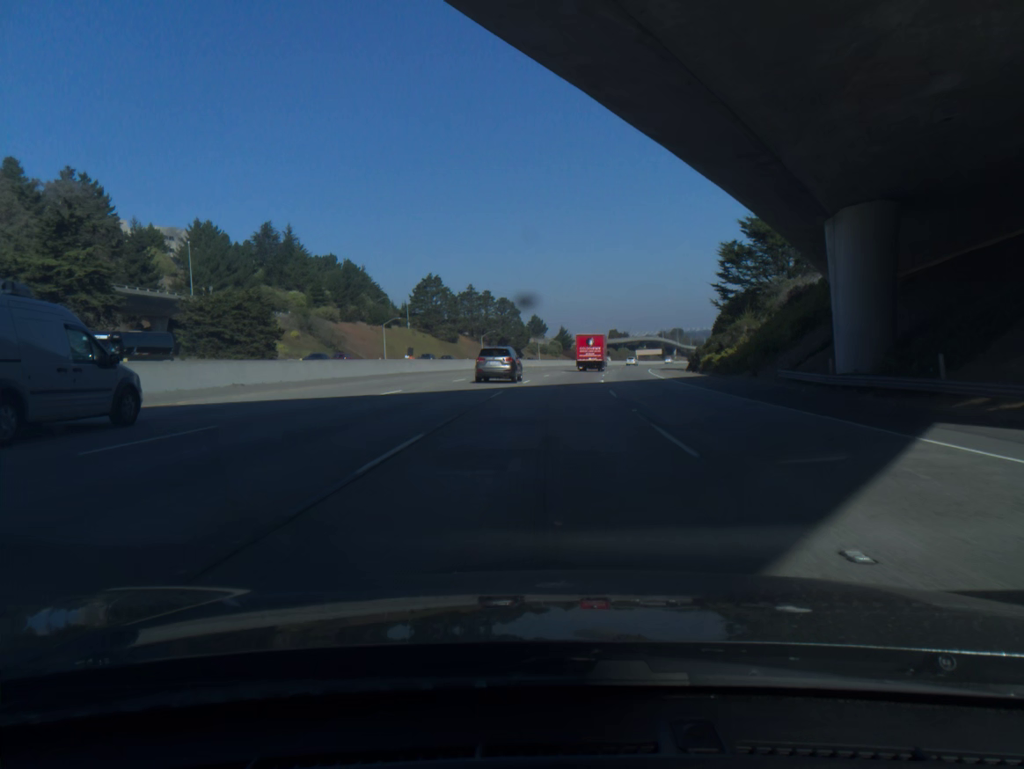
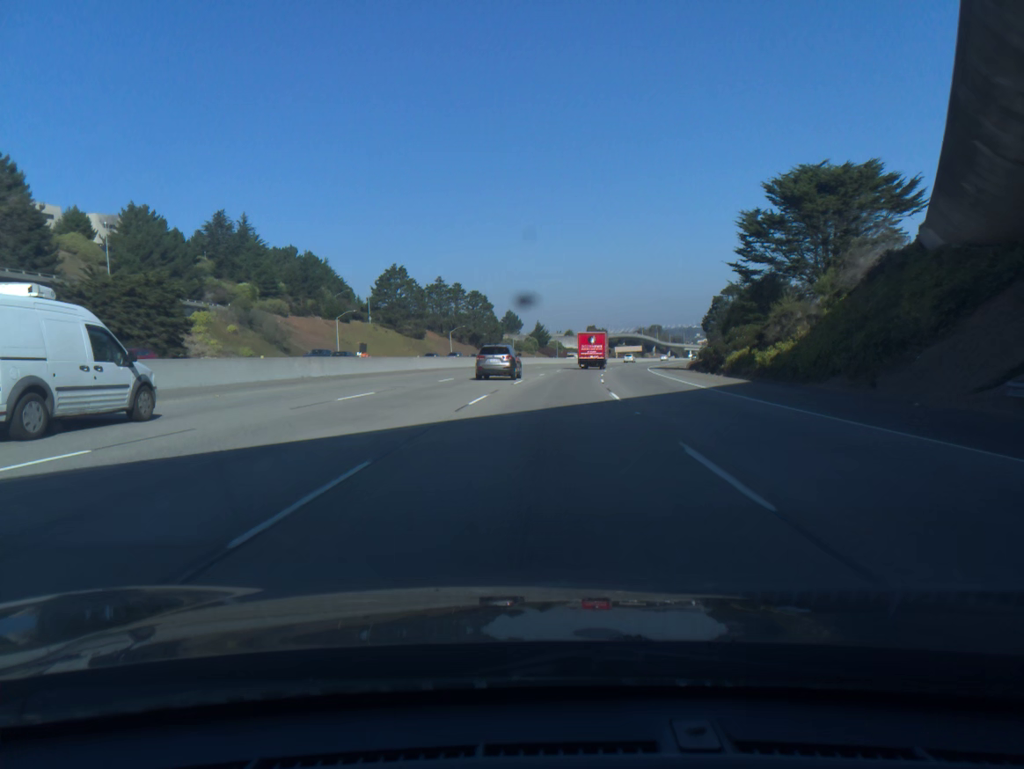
(+0.3, +17.9) m; +2°
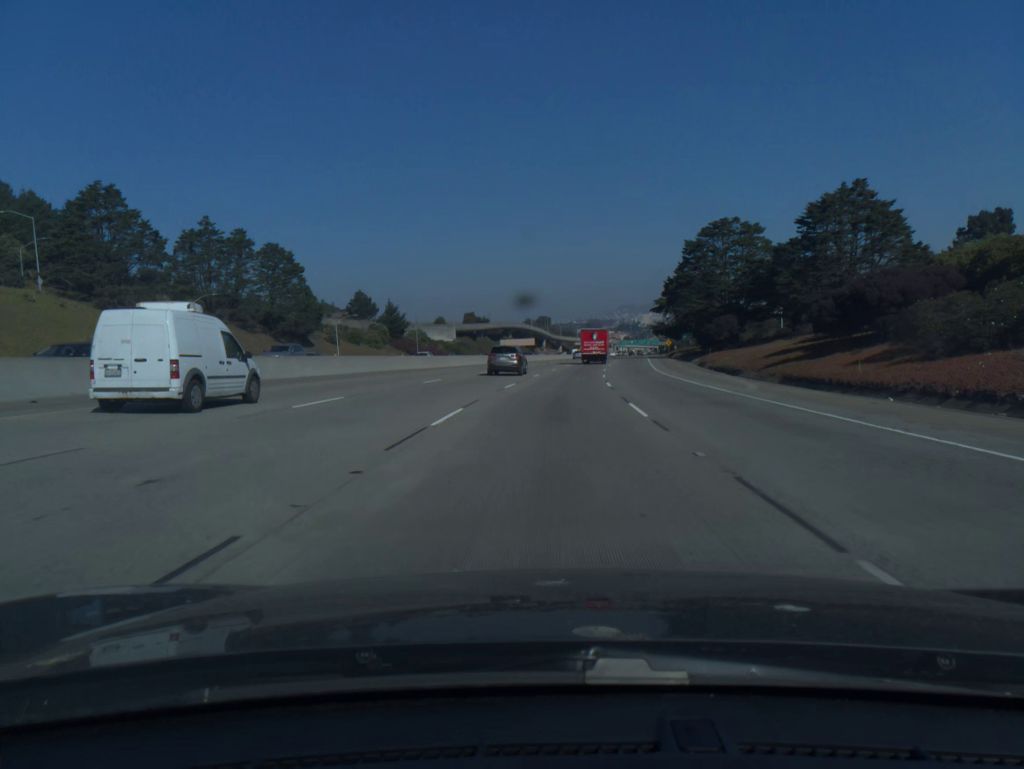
(+6.9, +90.3) m; +9°
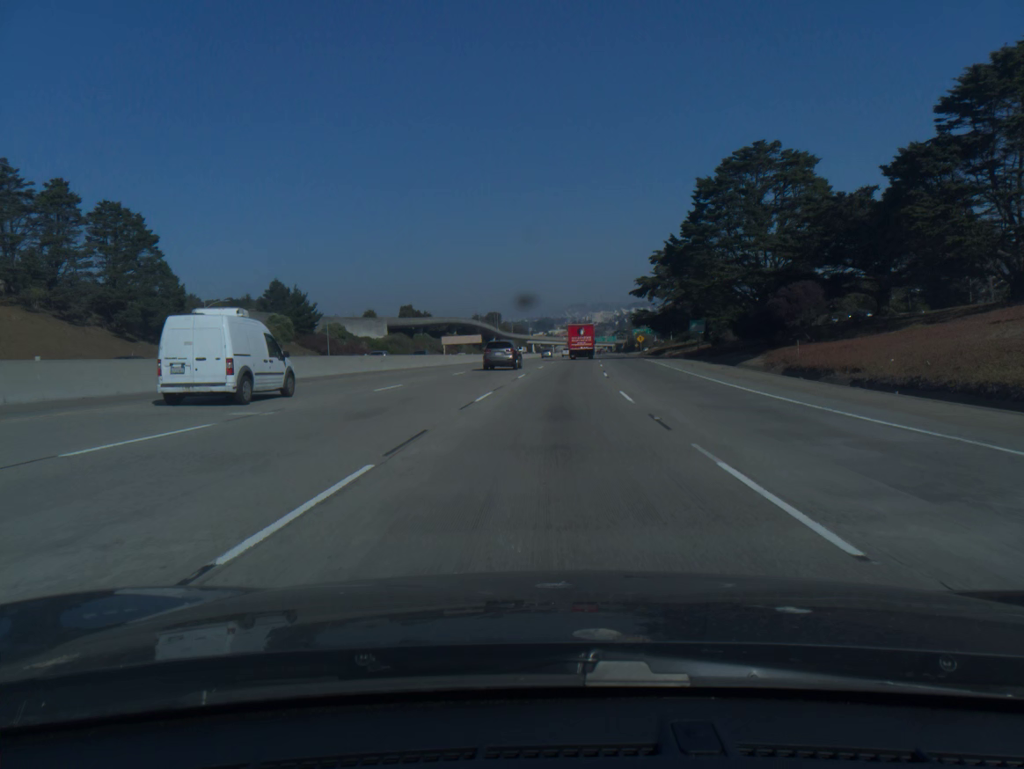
(+1.1, +36.8) m; +3°
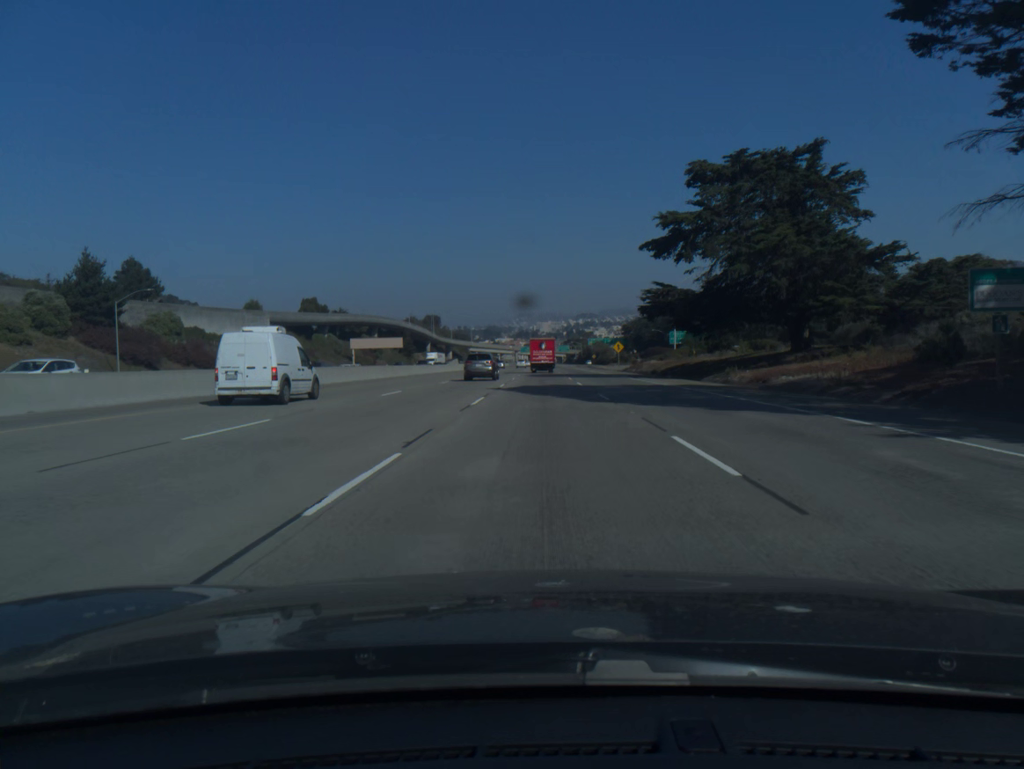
(+2.2, +55.1) m; +4°
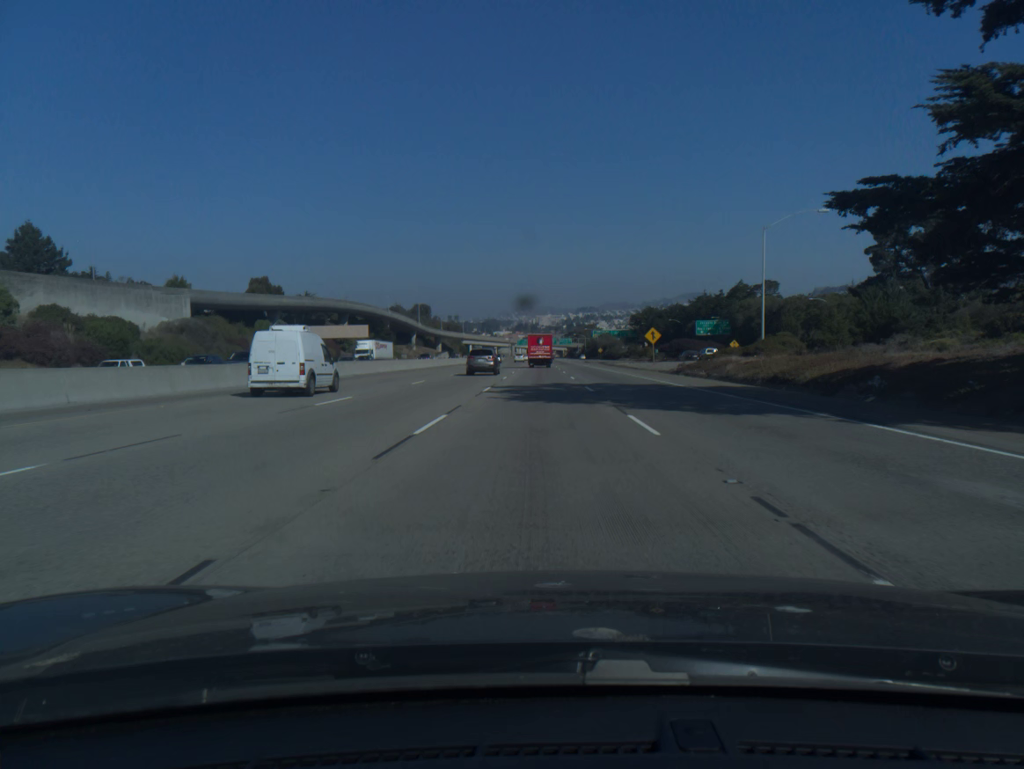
(+0.1, +36.8) m; 0°
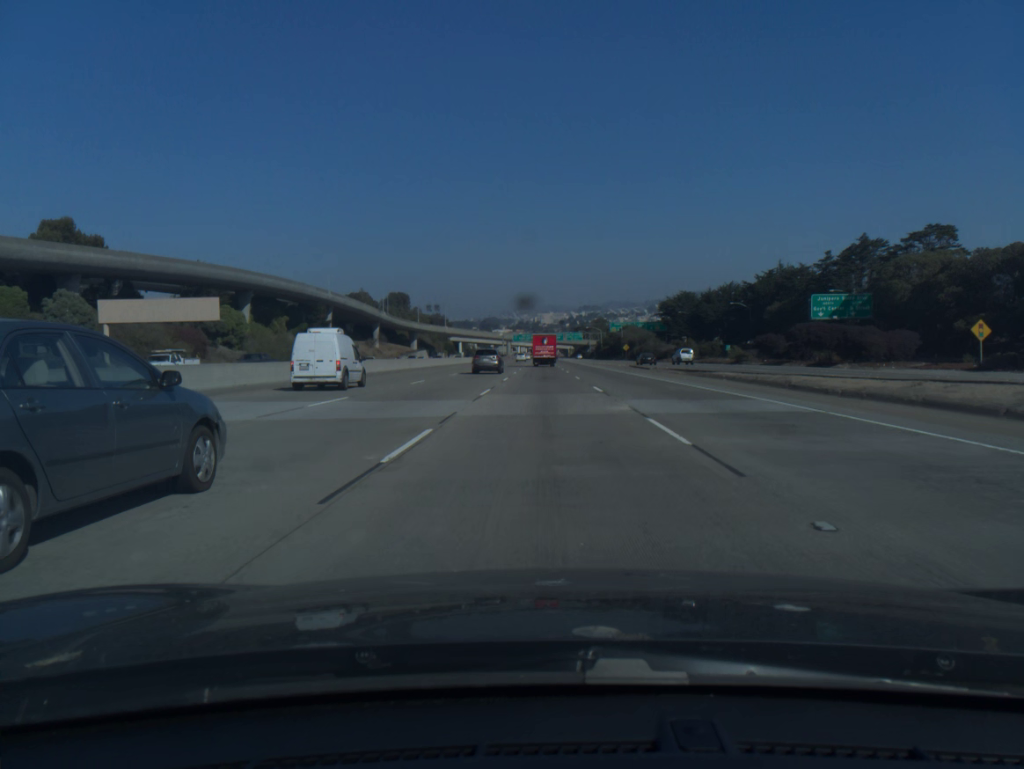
(-0.4, +74.1) m; 0°
